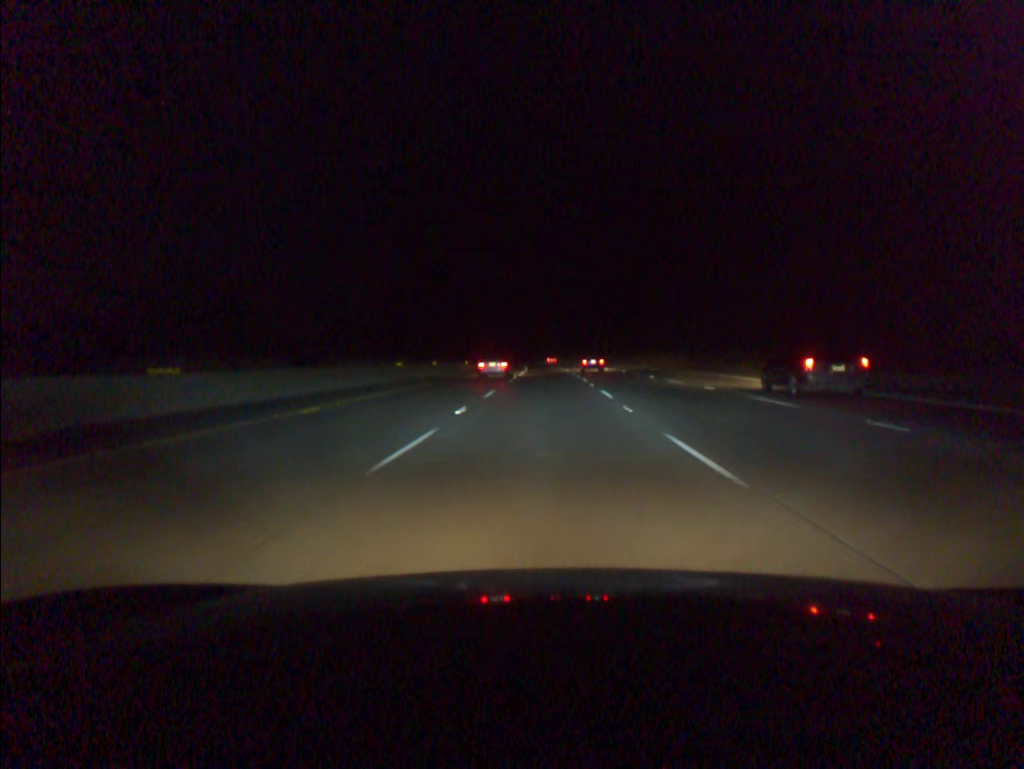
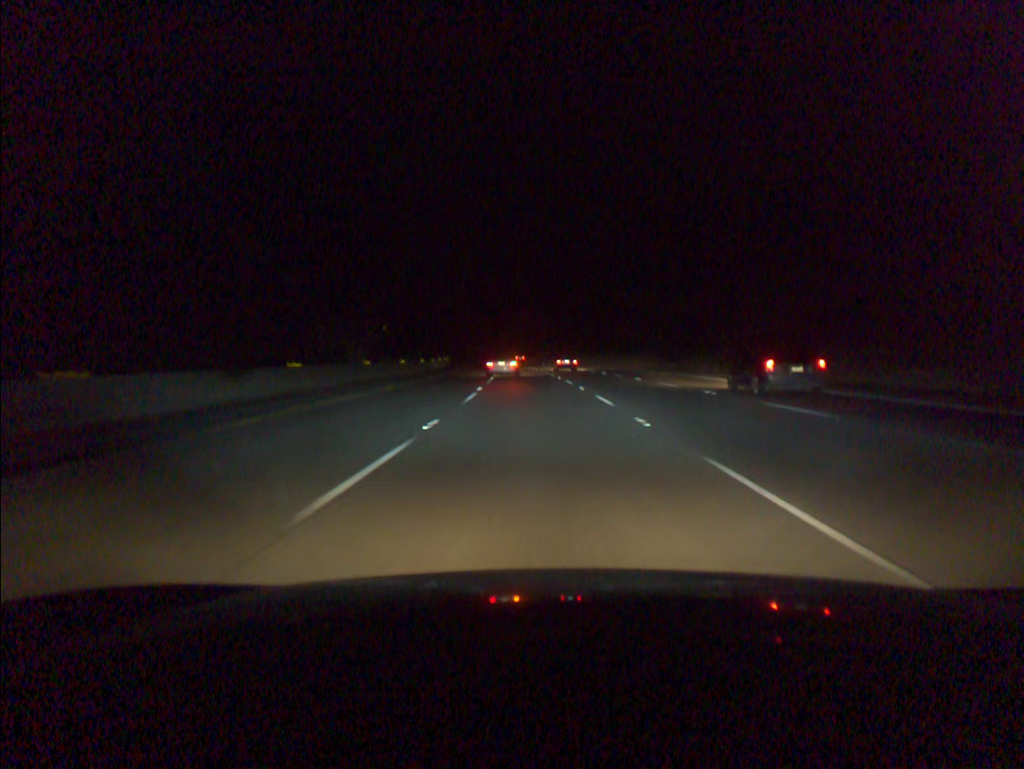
(+0.3, +76.2) m; 0°
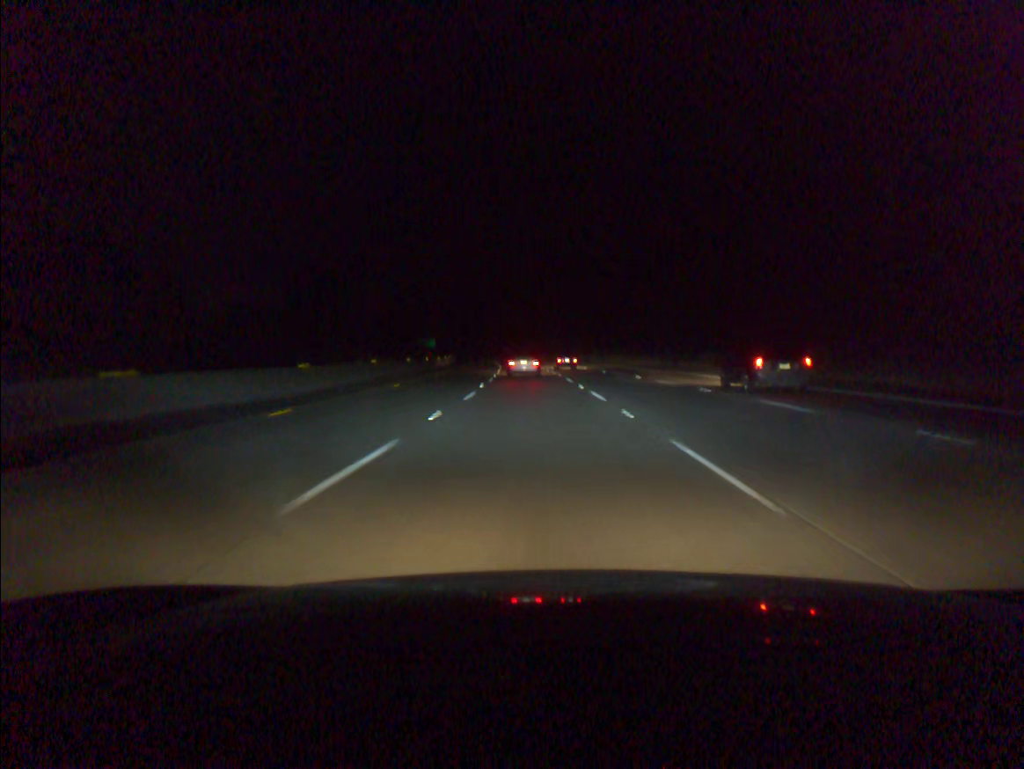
(-1.3, +56.9) m; -3°
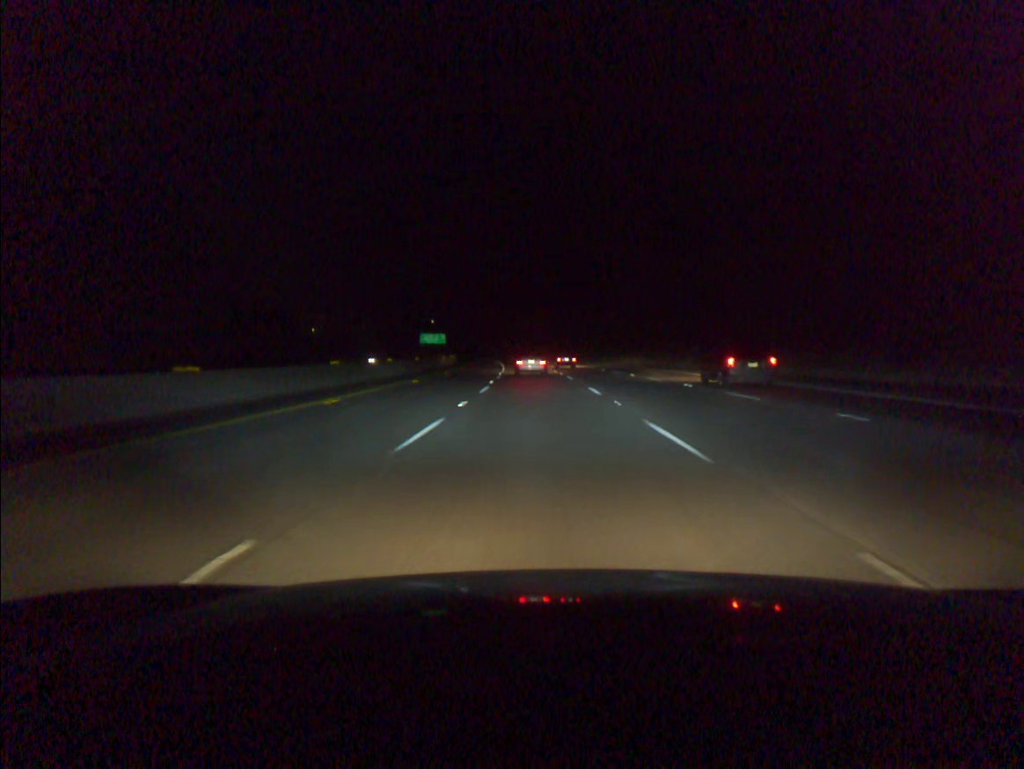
(-1.2, +55.0) m; -2°
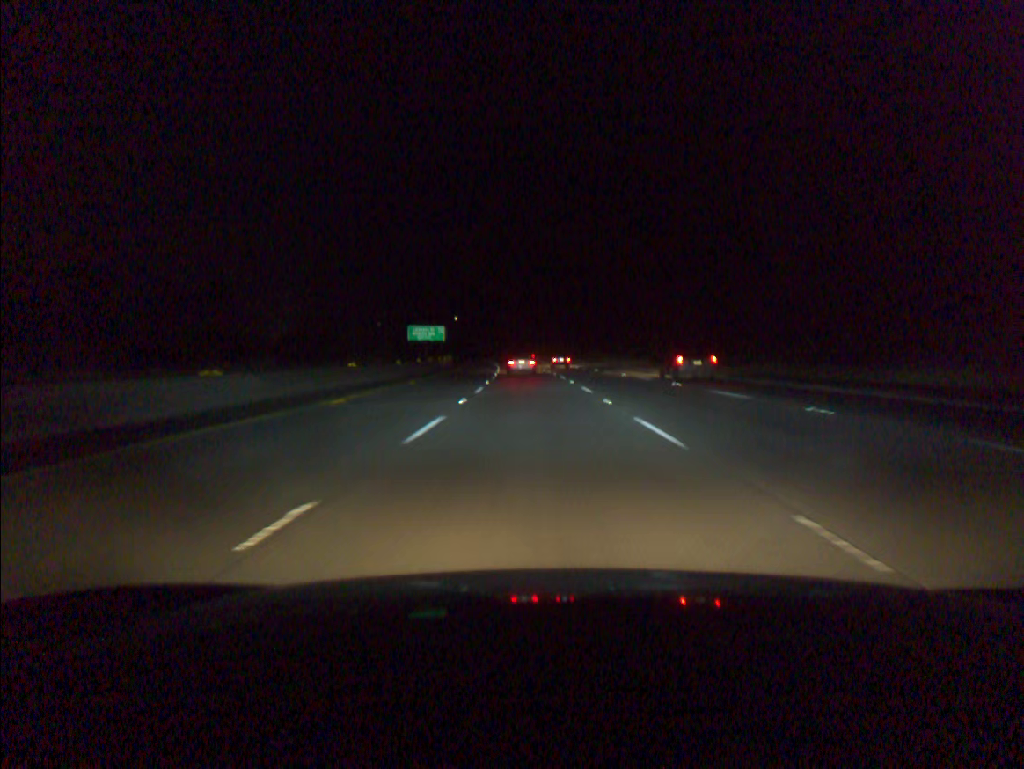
(-1.5, +71.3) m; -3°
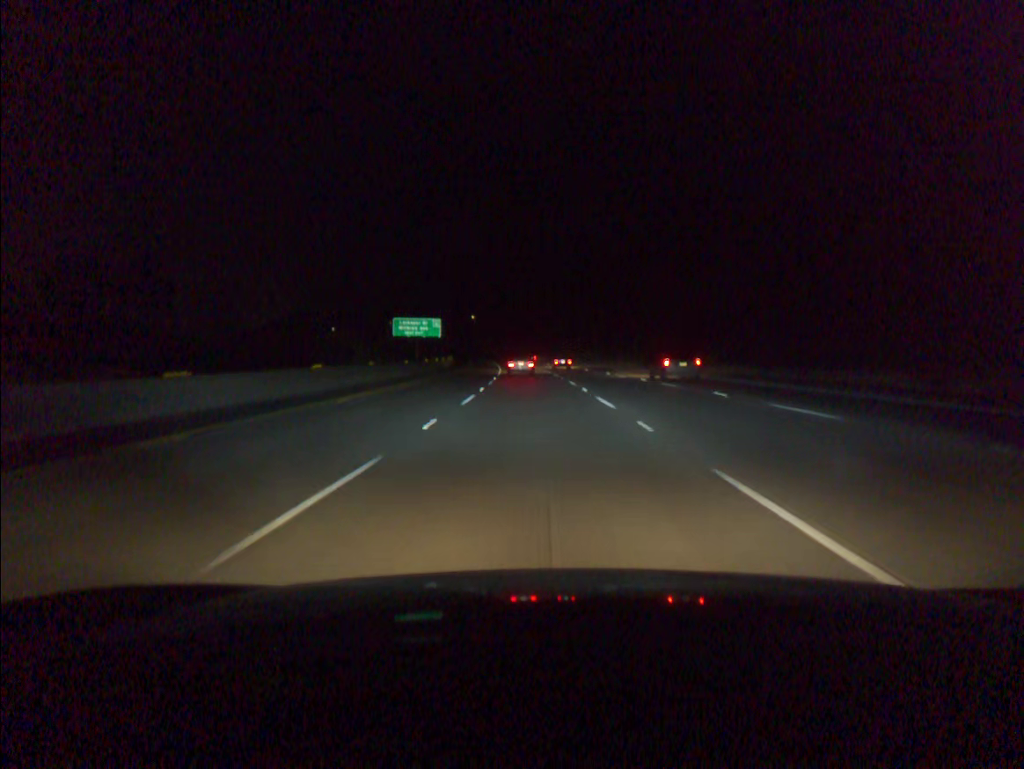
(-0.5, +35.6) m; -2°
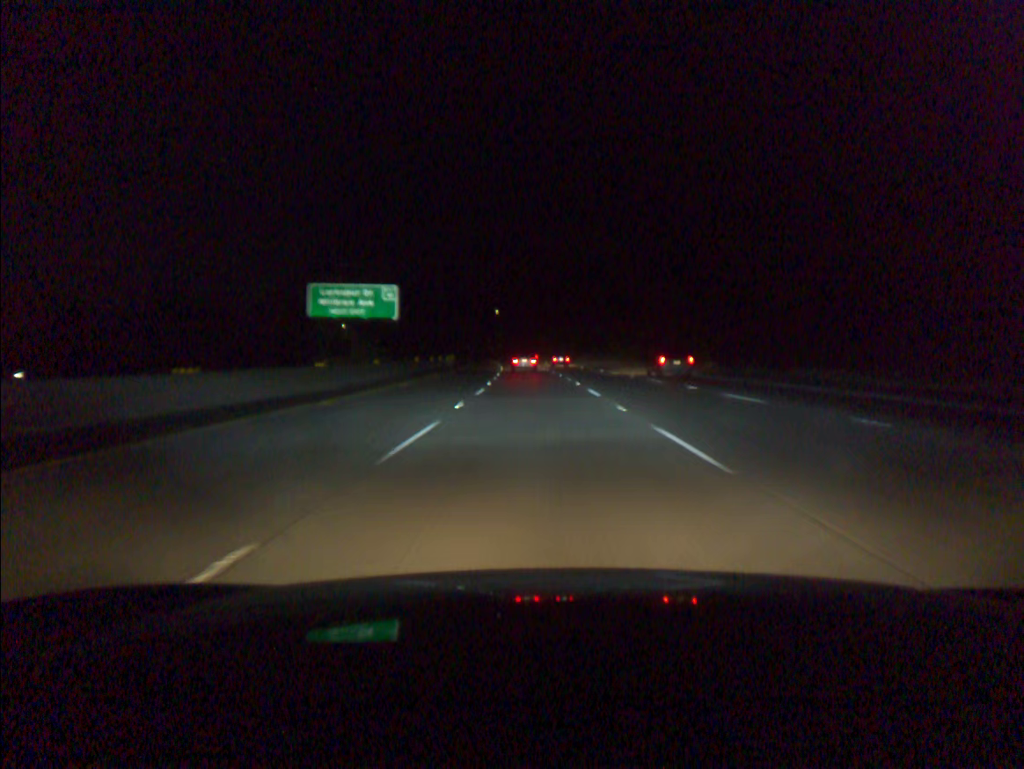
(-1.1, +53.9) m; -2°
